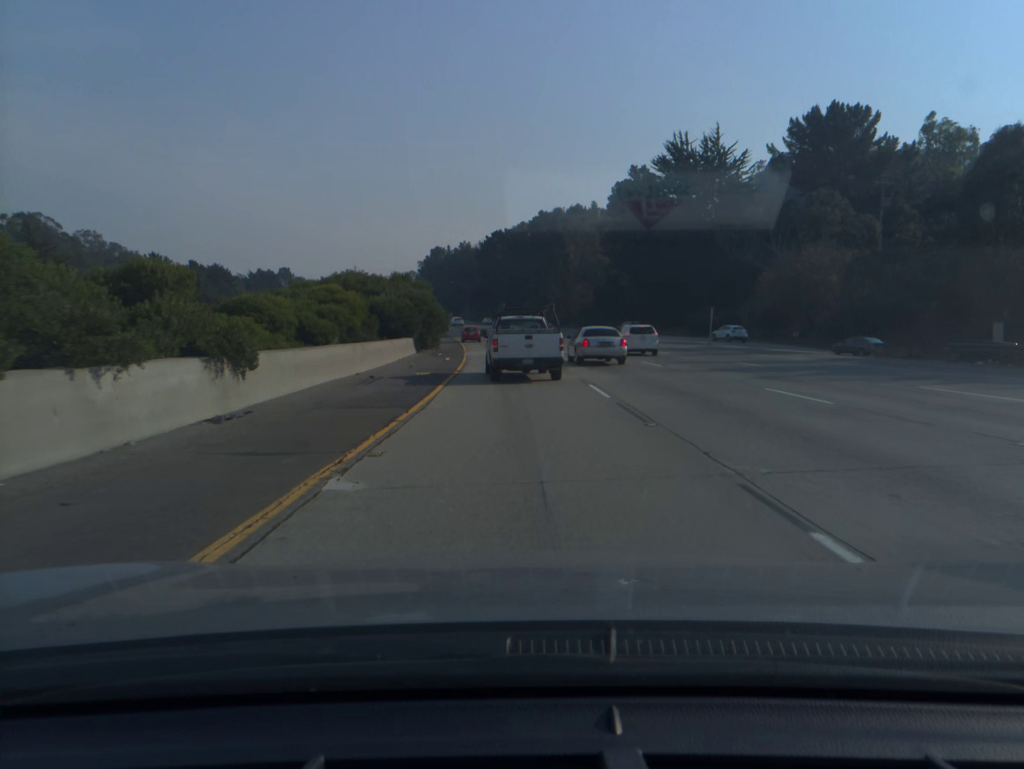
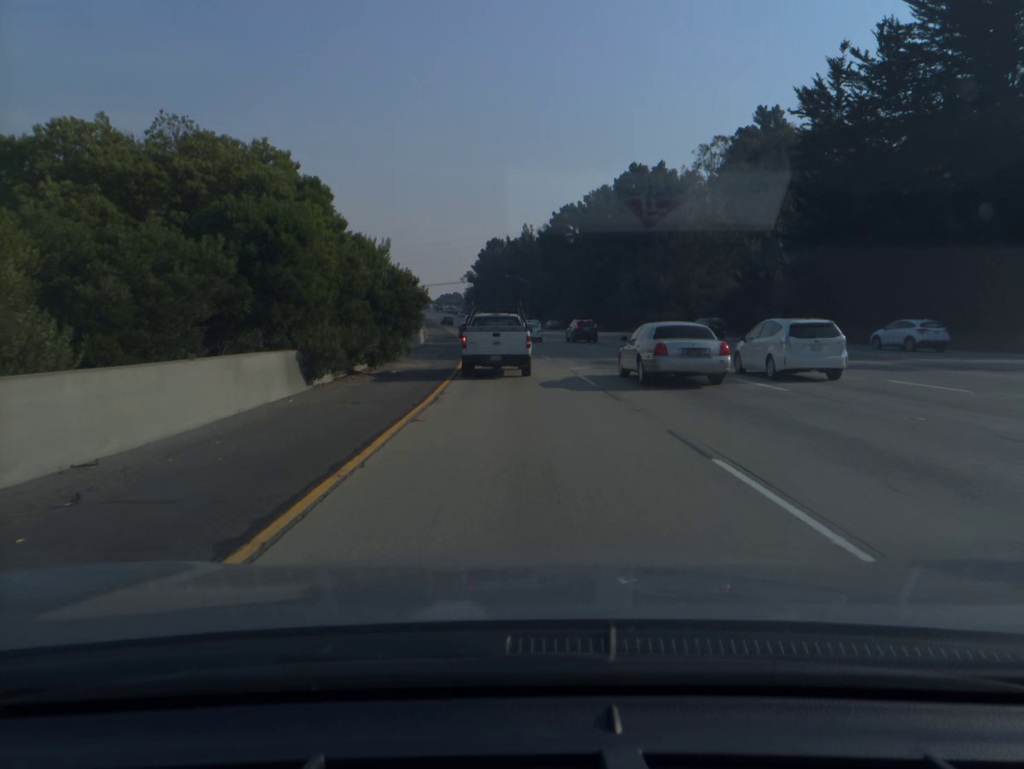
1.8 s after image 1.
(-2.3, +55.4) m; -5°
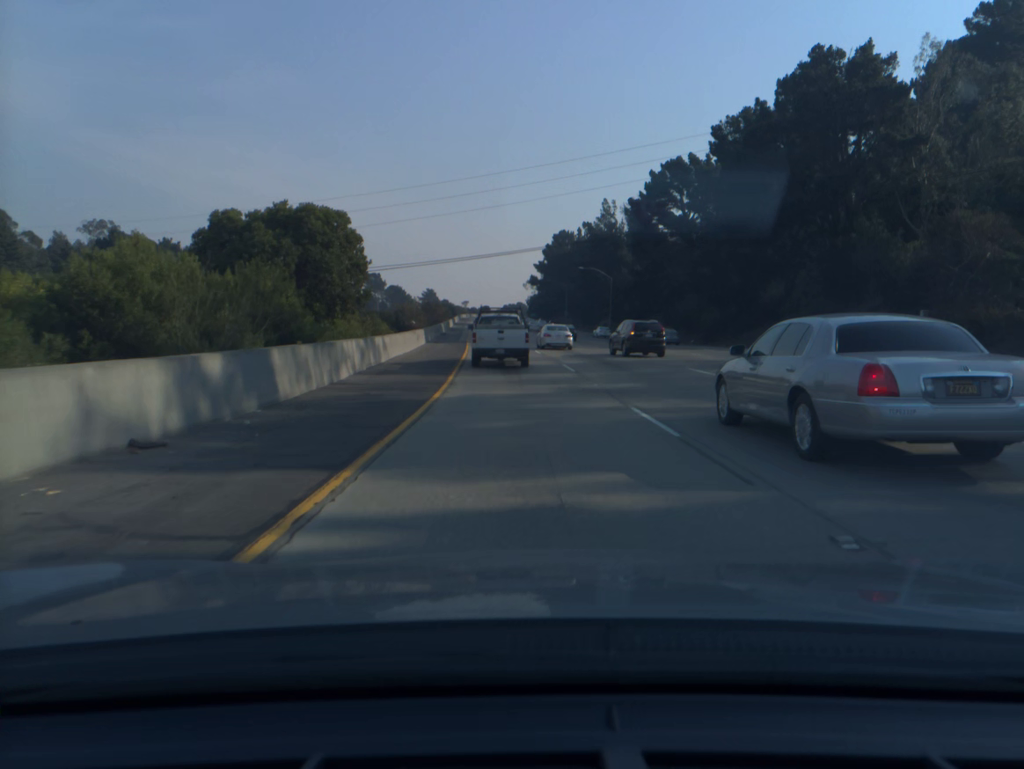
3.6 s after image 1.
(-2.1, +52.5) m; -5°
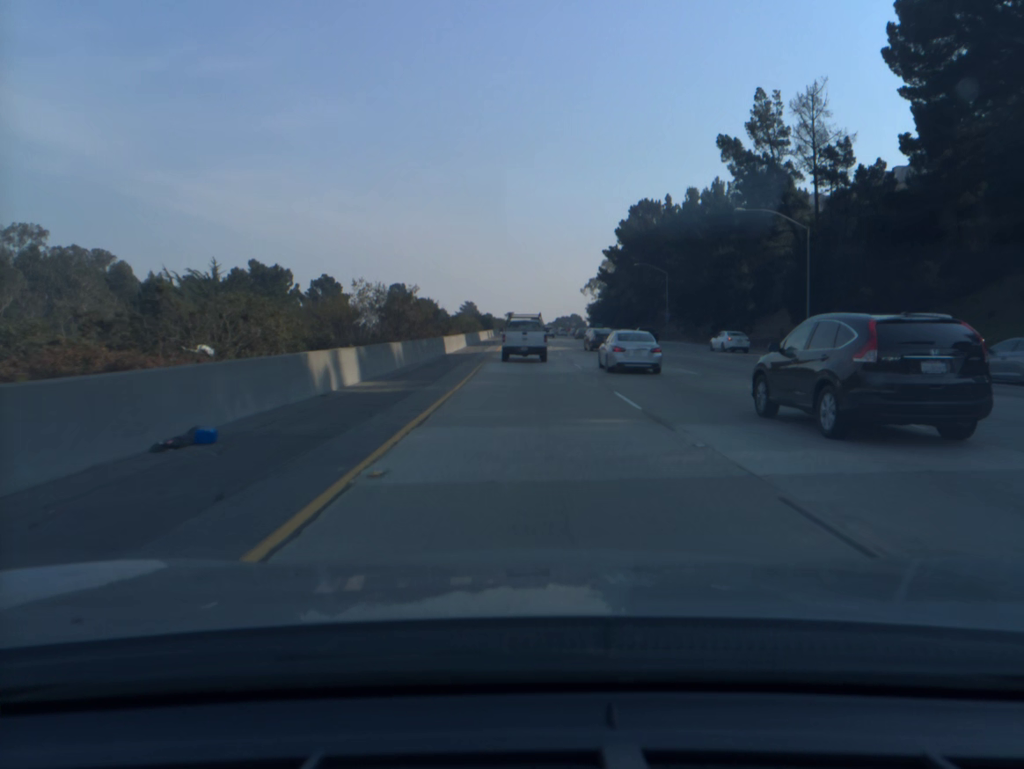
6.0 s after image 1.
(-3.1, +68.6) m; -4°
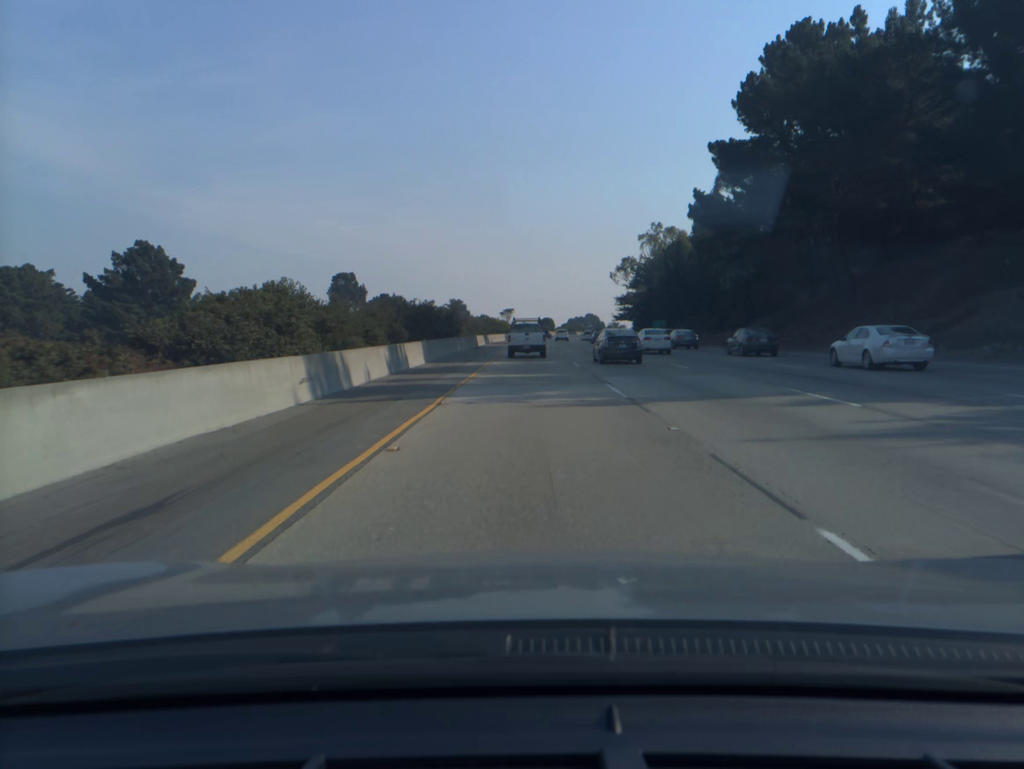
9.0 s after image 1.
(0.0, +85.8) m; 0°
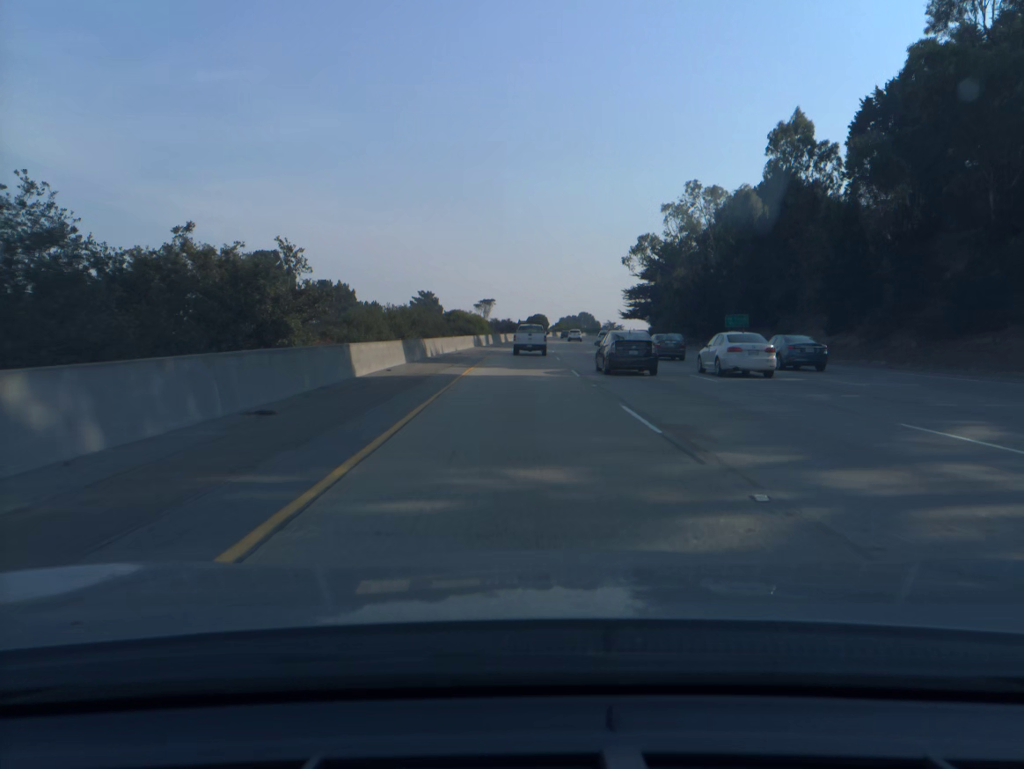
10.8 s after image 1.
(+0.2, +49.3) m; +1°
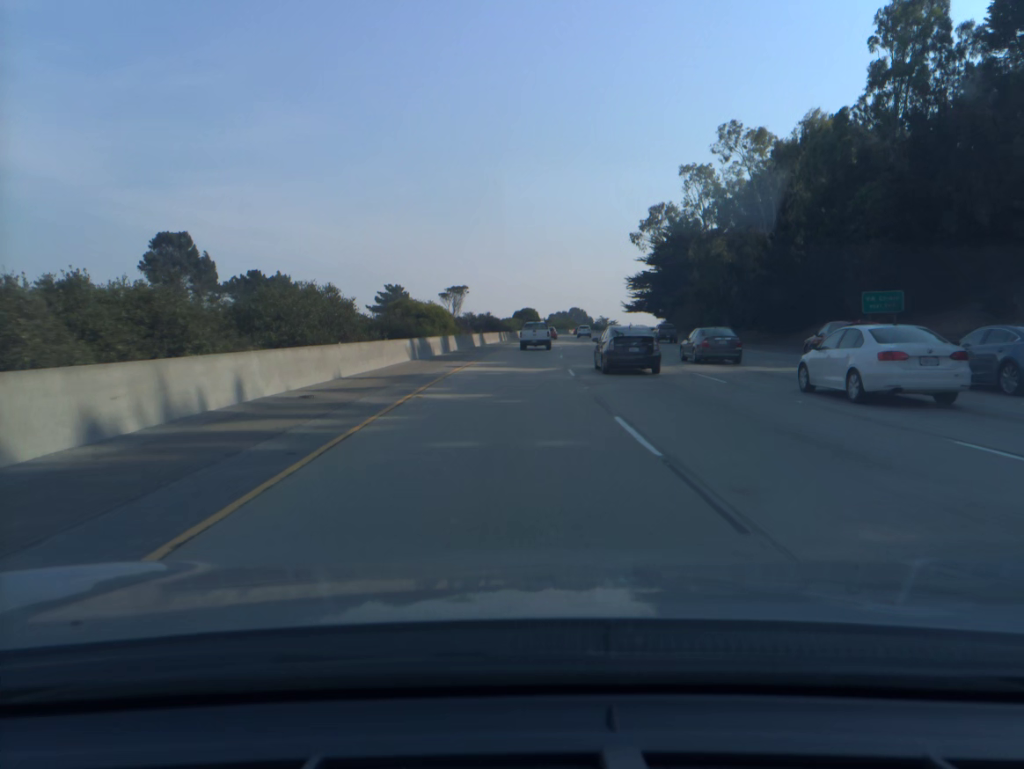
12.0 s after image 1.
(+0.3, +31.5) m; +1°
